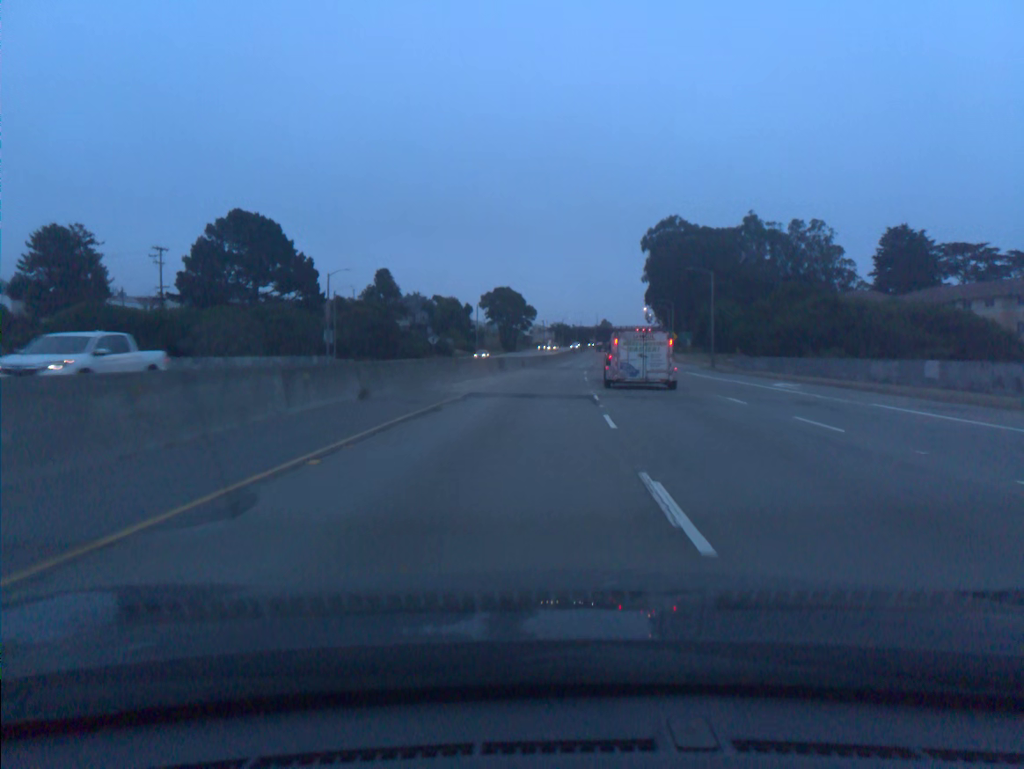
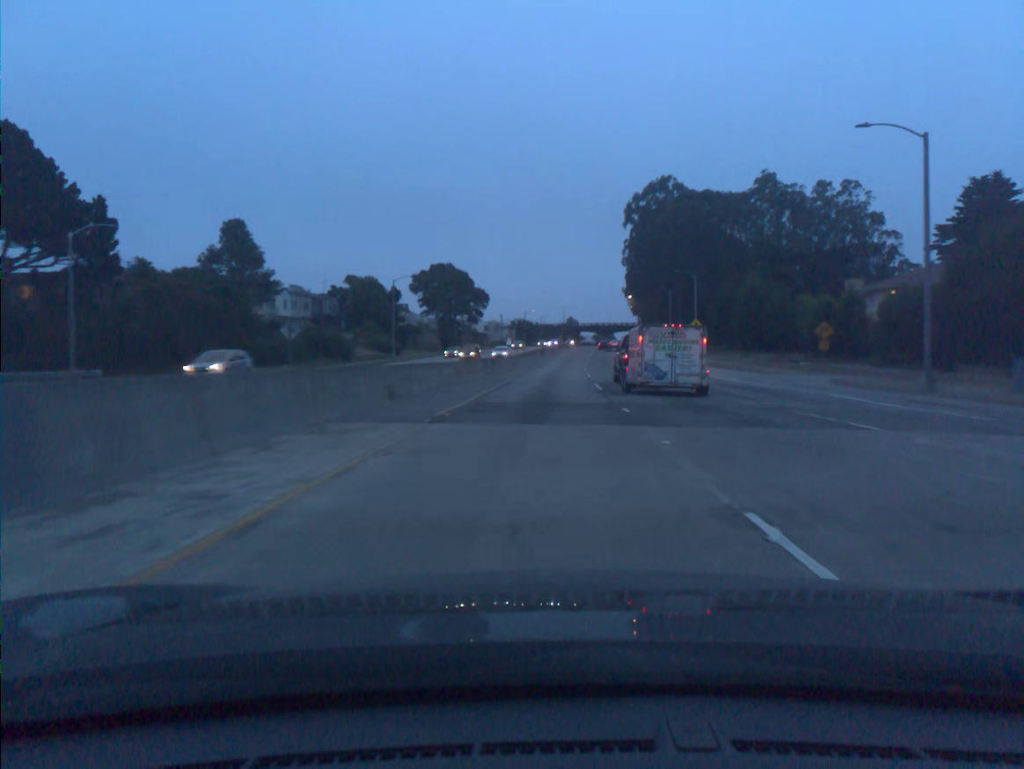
(+1.3, +47.5) m; +3°
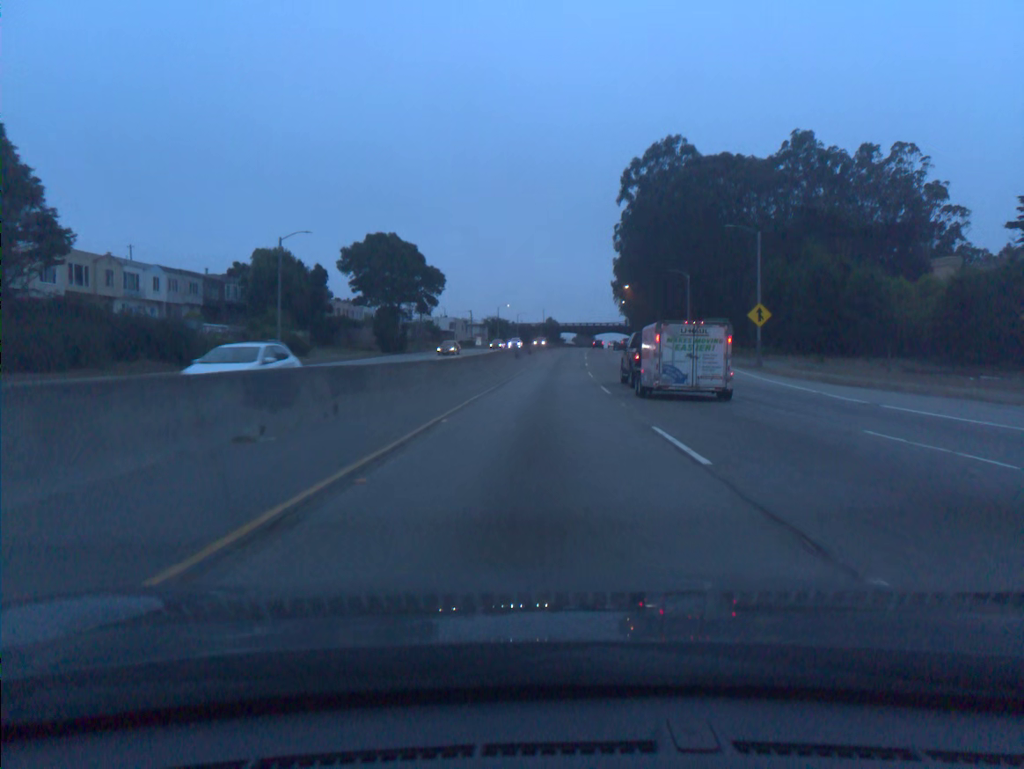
(+0.5, +31.8) m; +2°
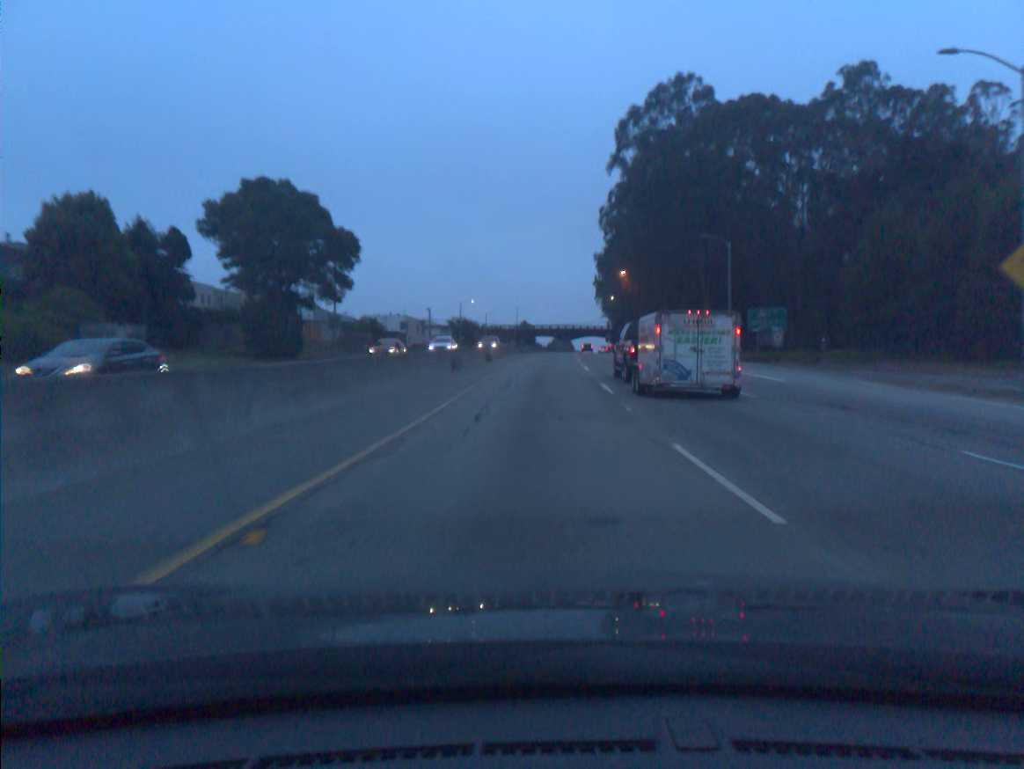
(+0.6, +32.1) m; +2°
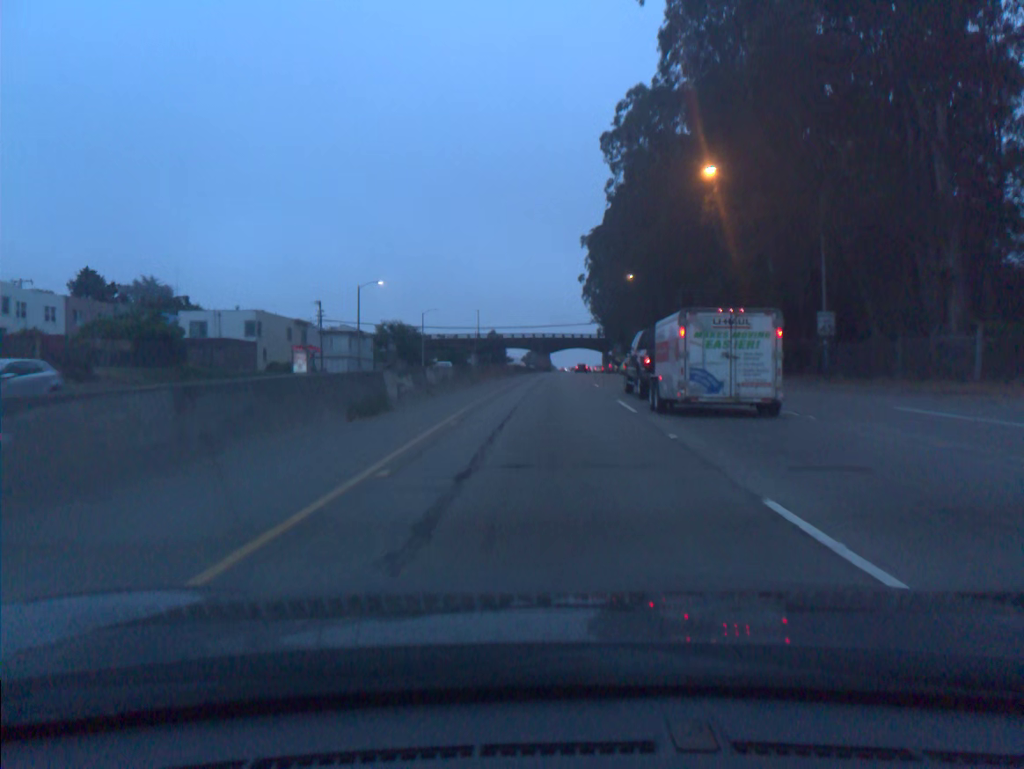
(+1.0, +63.4) m; +2°
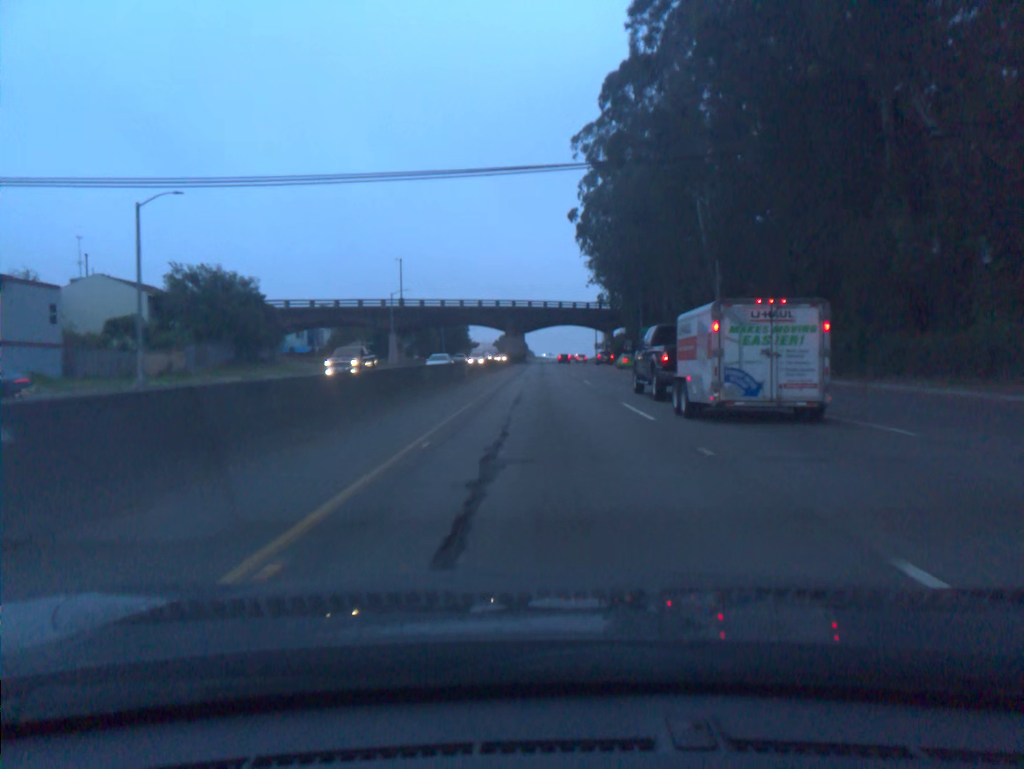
(+1.6, +76.0) m; +2°
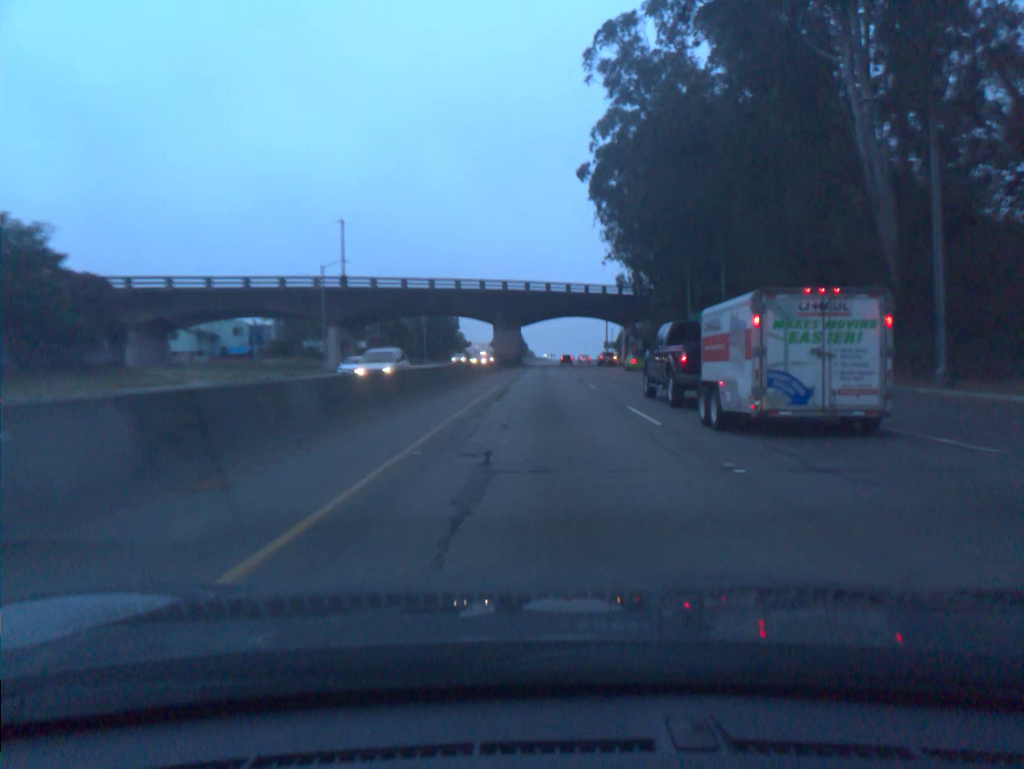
(0.0, +31.1) m; 0°
